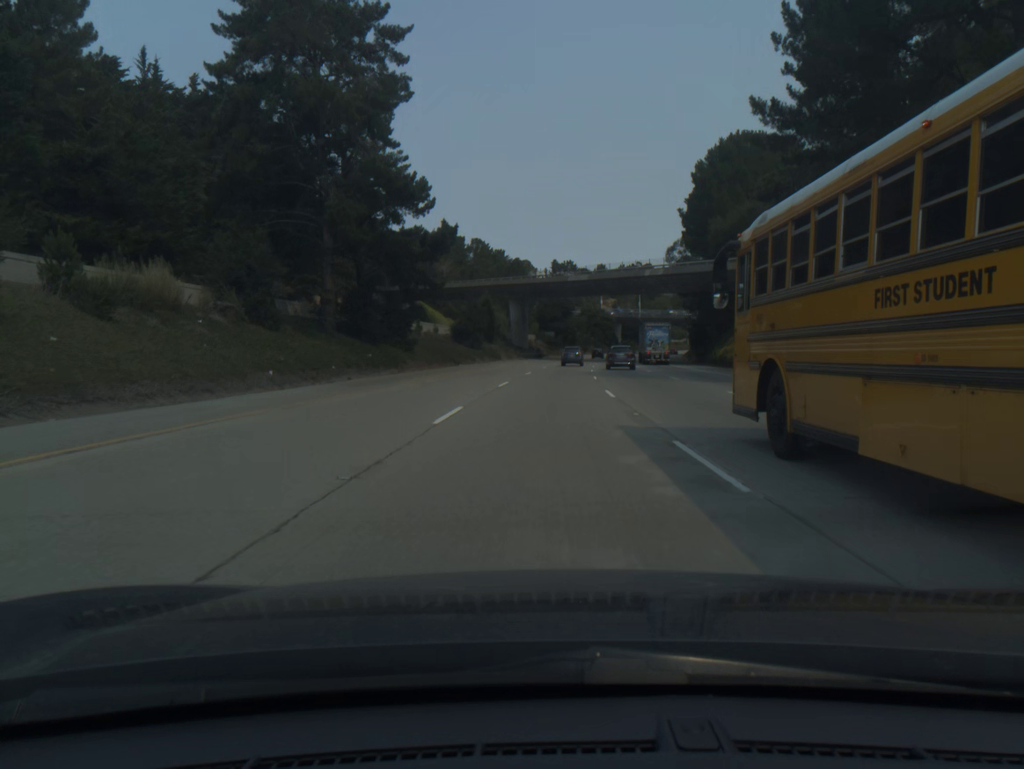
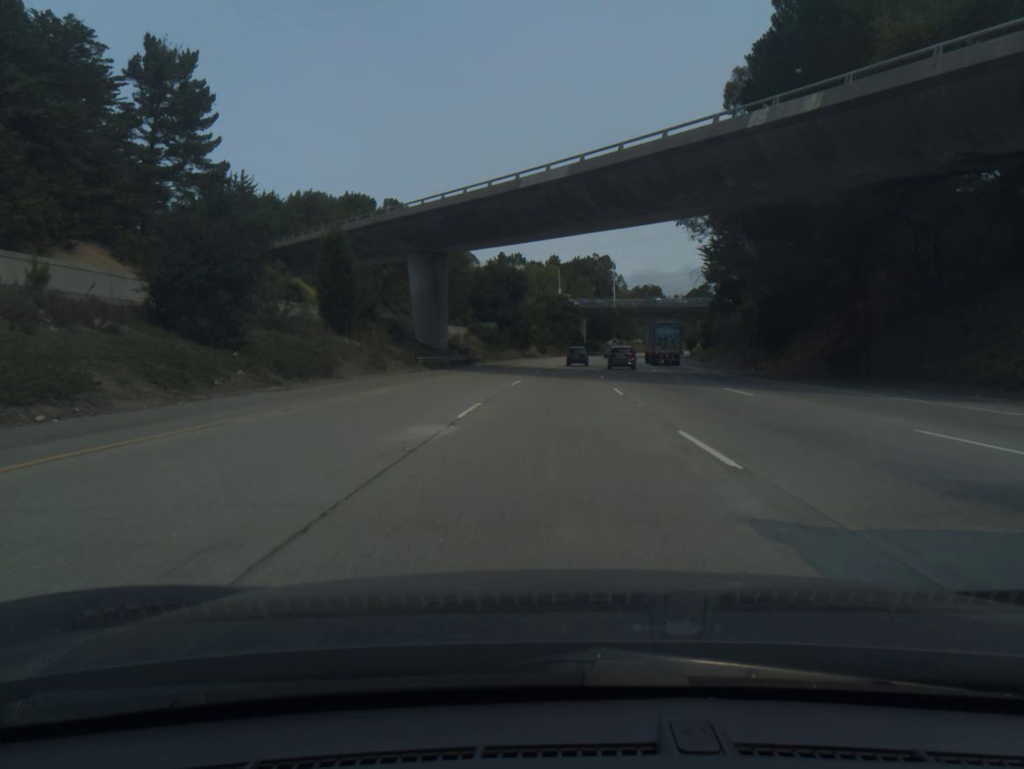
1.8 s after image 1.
(+1.8, +57.1) m; +4°
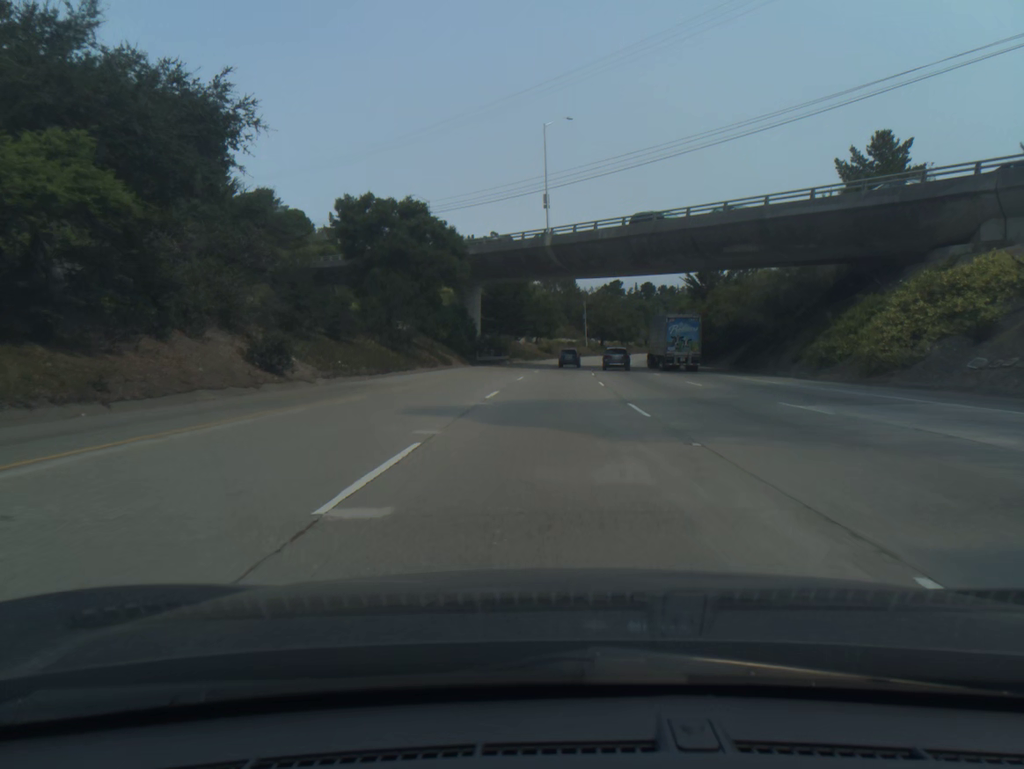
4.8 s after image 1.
(+5.9, +95.1) m; +7°
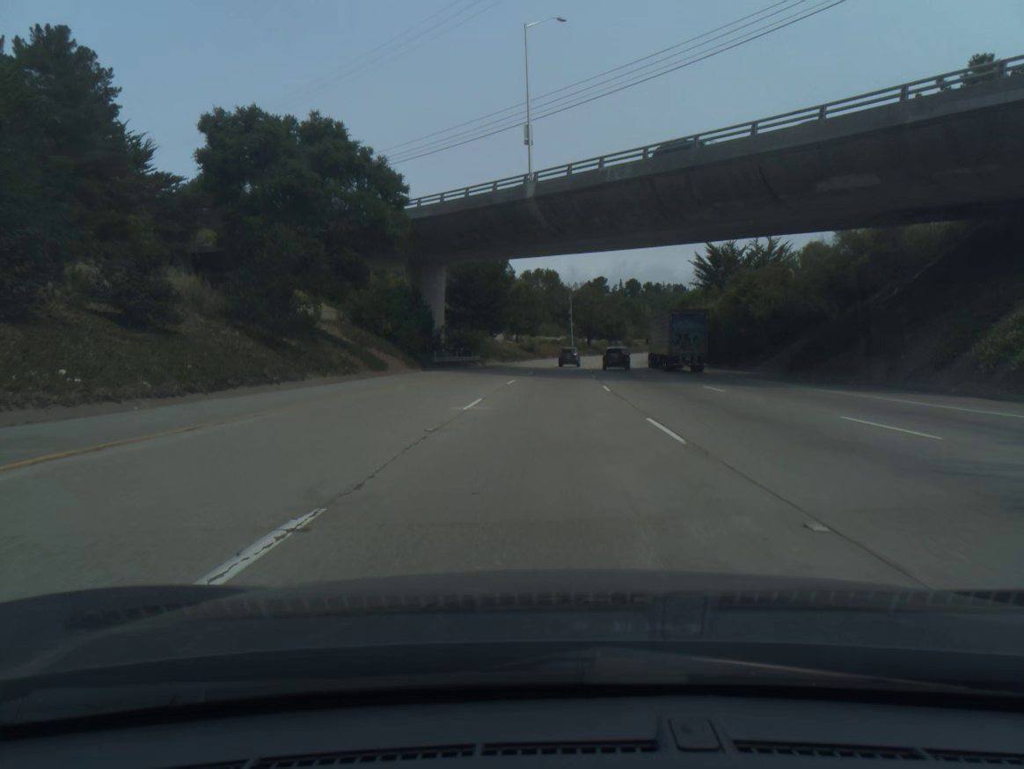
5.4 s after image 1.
(+0.2, +19.1) m; +1°
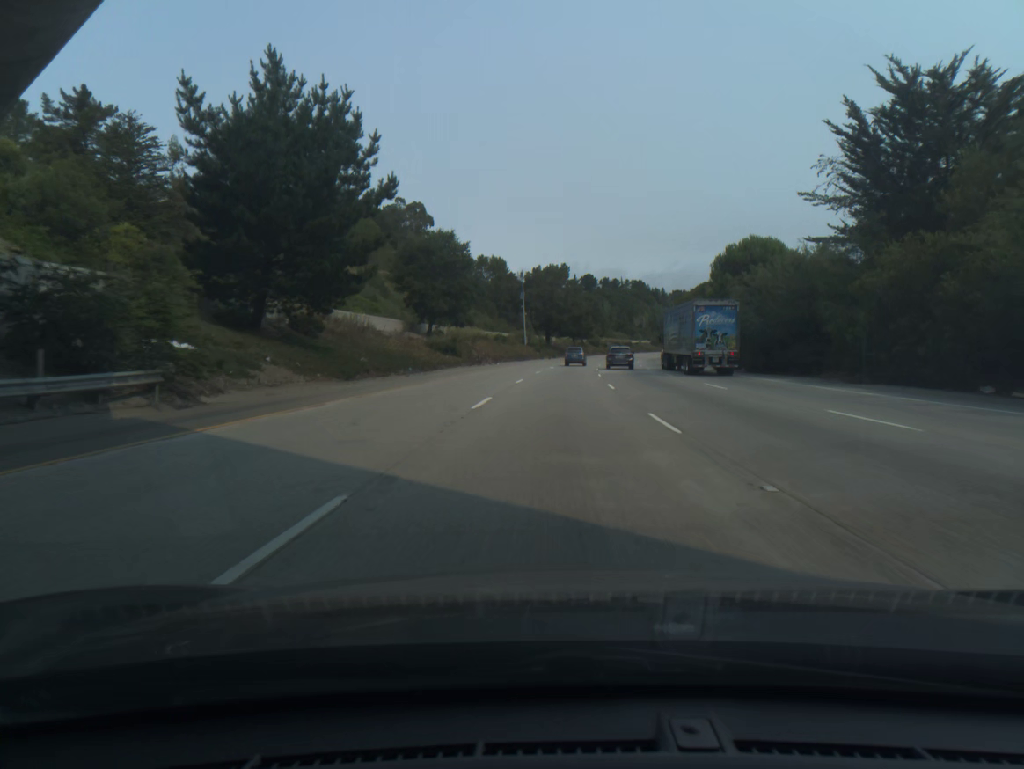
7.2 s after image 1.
(+1.8, +57.5) m; +4°
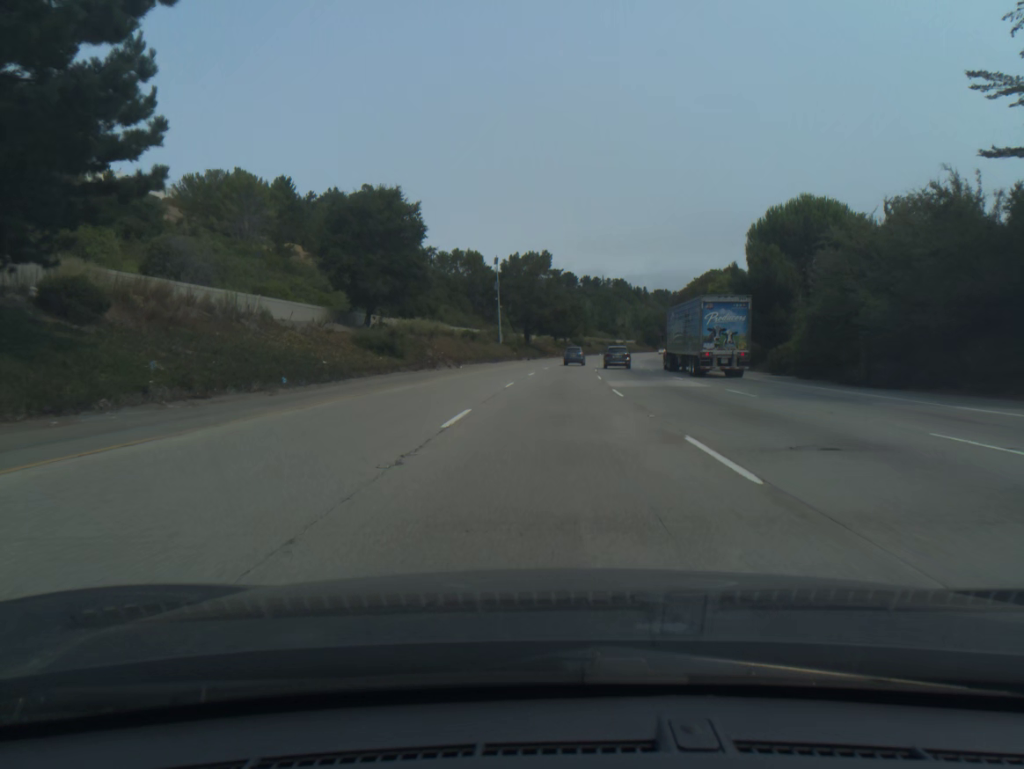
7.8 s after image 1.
(+0.2, +19.2) m; +1°
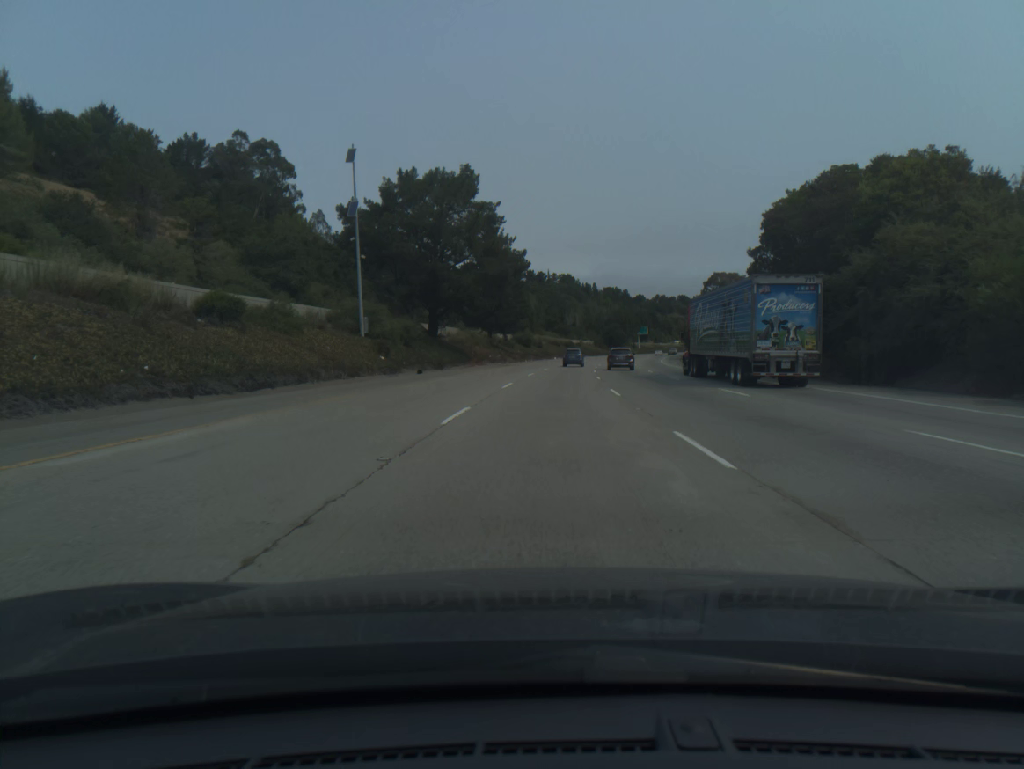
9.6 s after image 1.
(+2.1, +57.7) m; +4°
